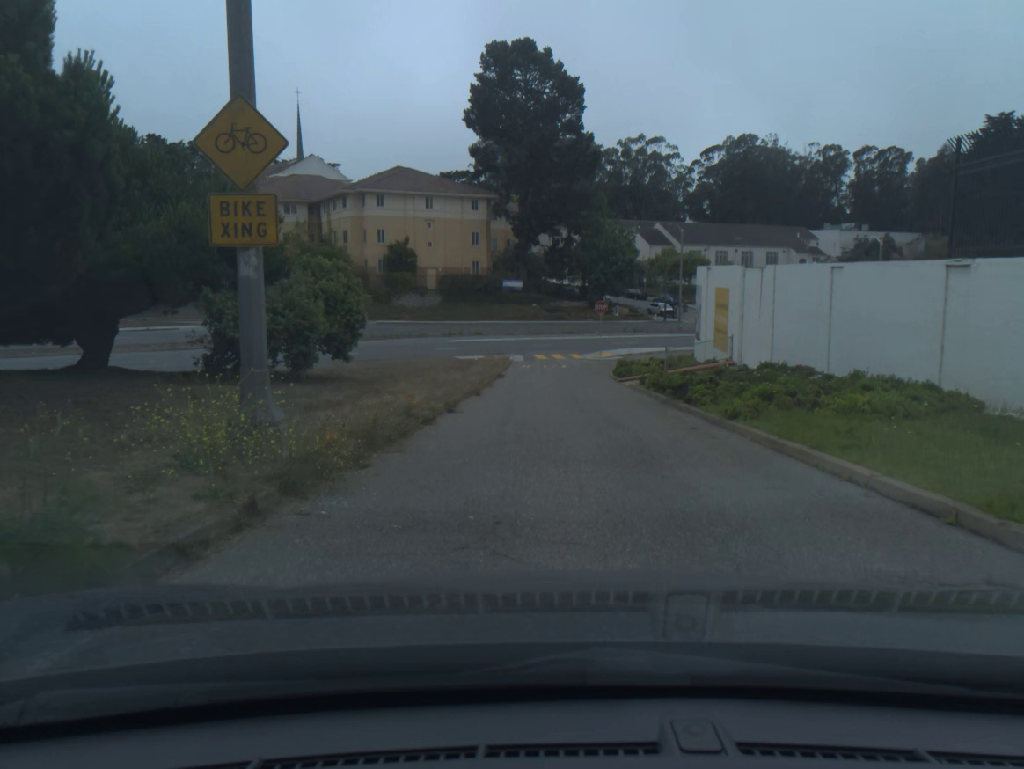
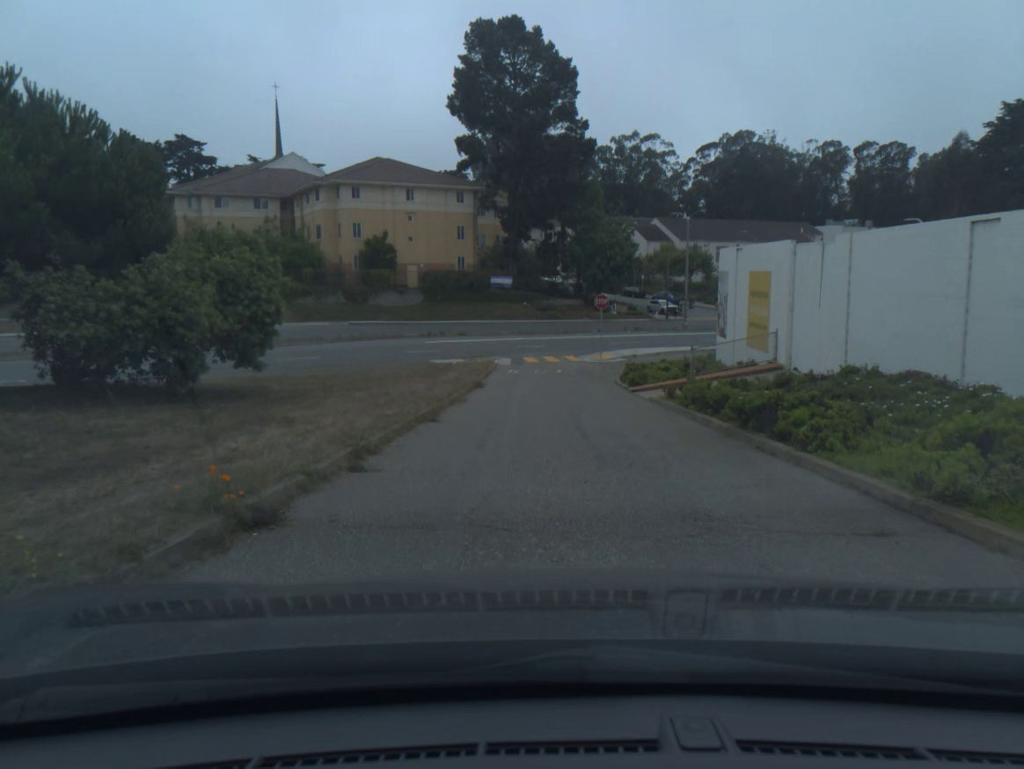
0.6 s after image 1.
(0.0, +7.1) m; +1°
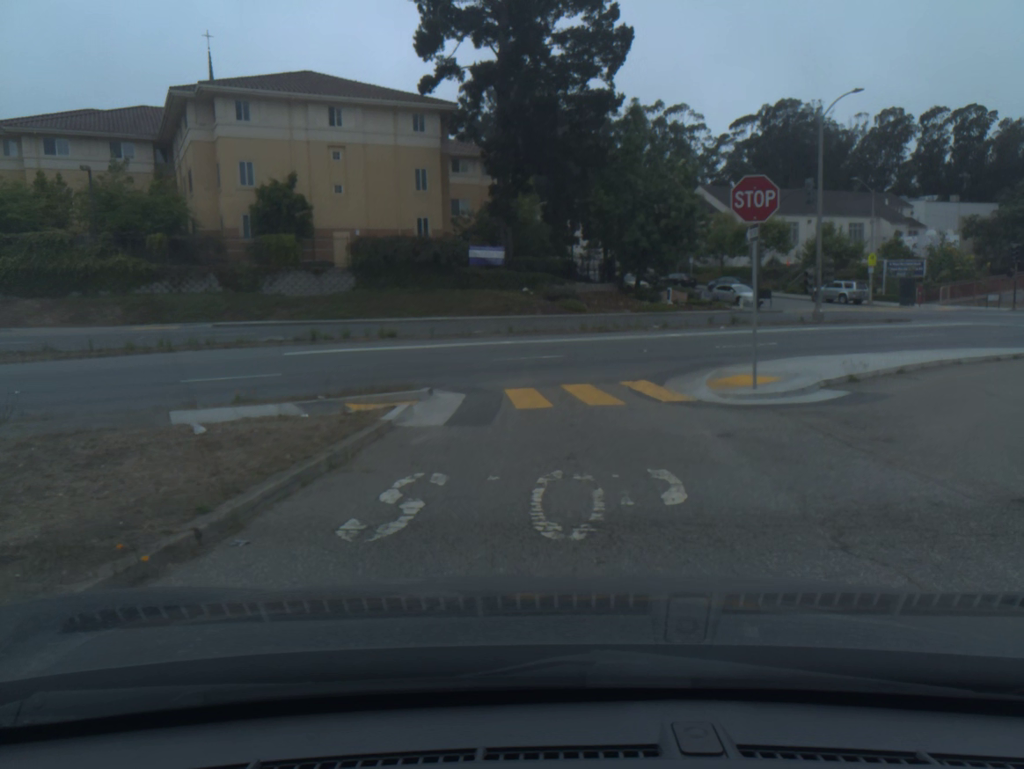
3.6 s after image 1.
(-0.4, +29.8) m; -1°
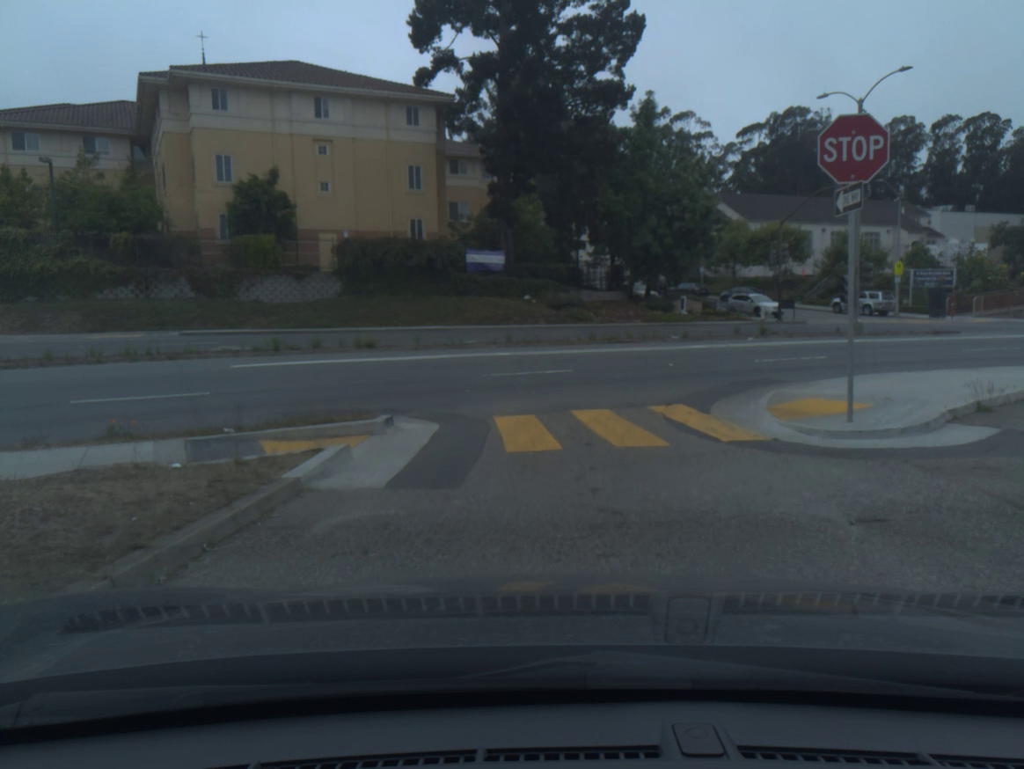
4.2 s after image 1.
(0.0, +4.1) m; -1°
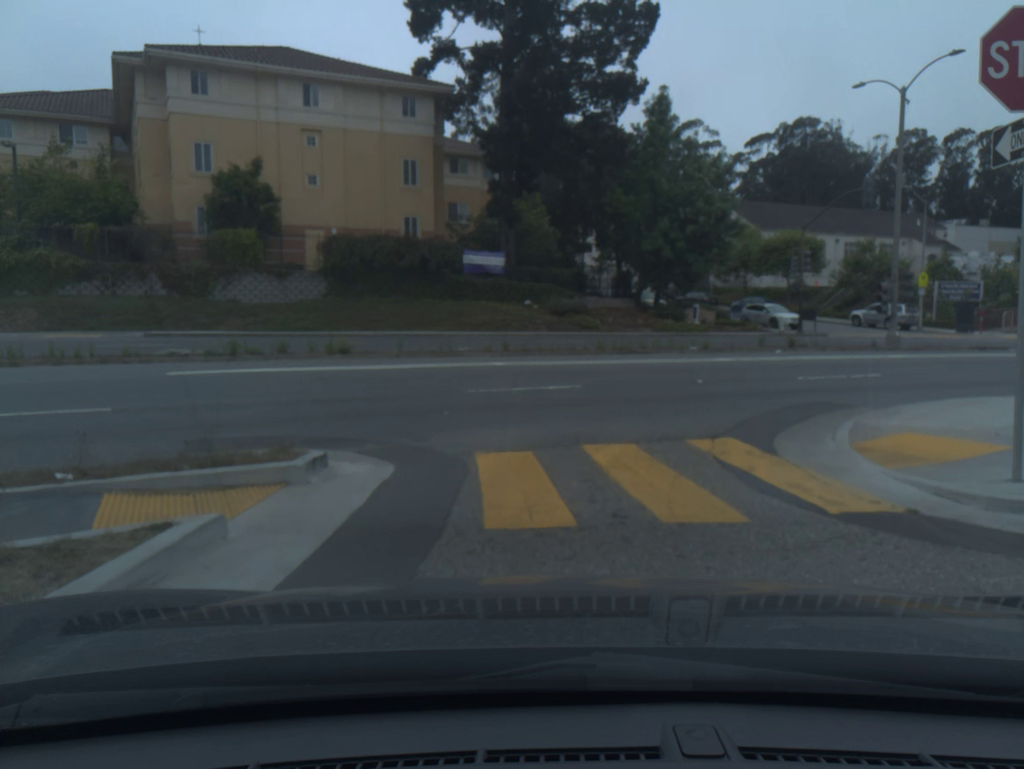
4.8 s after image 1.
(0.0, +3.3) m; +1°
